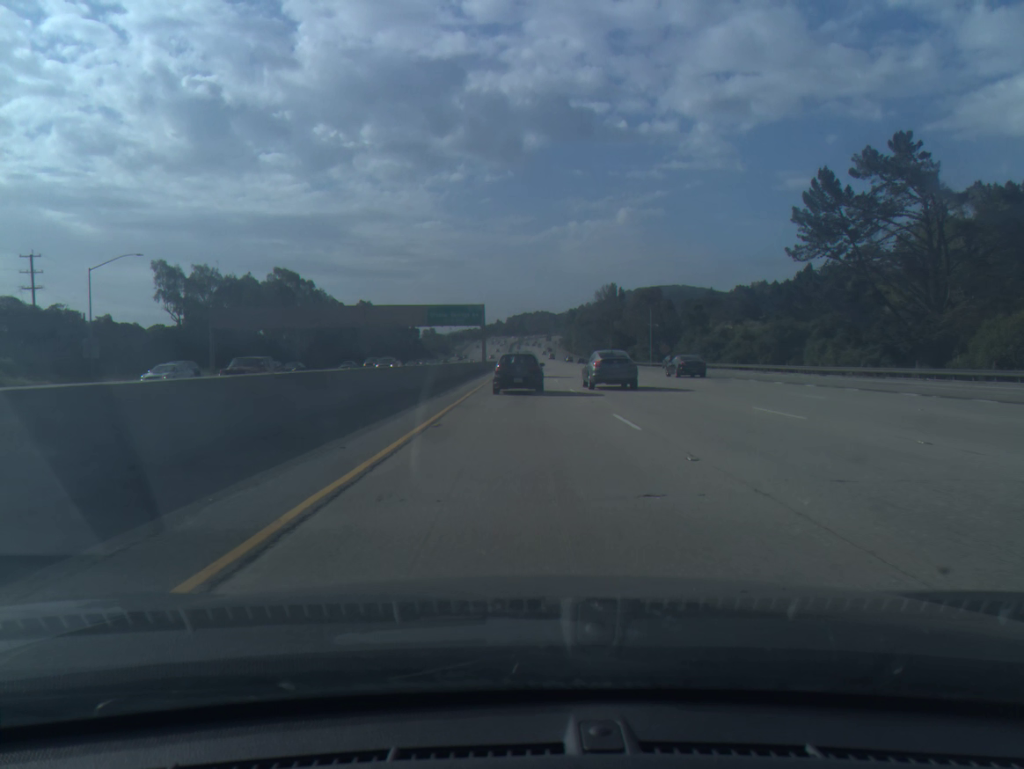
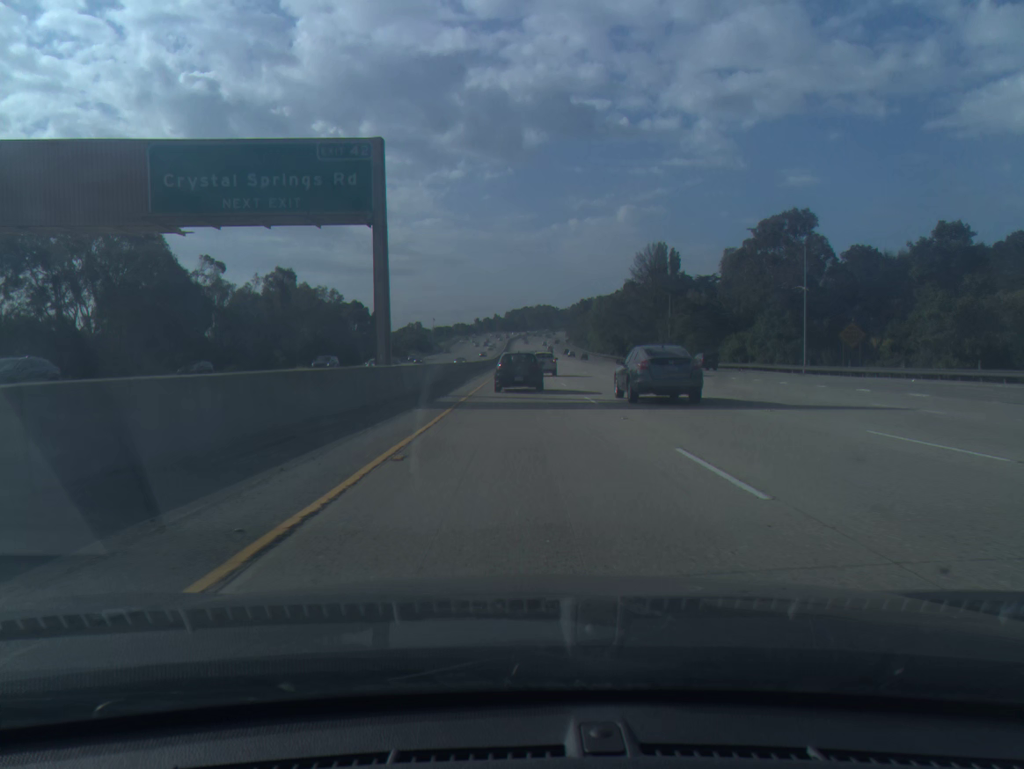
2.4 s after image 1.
(-0.2, +77.9) m; 0°
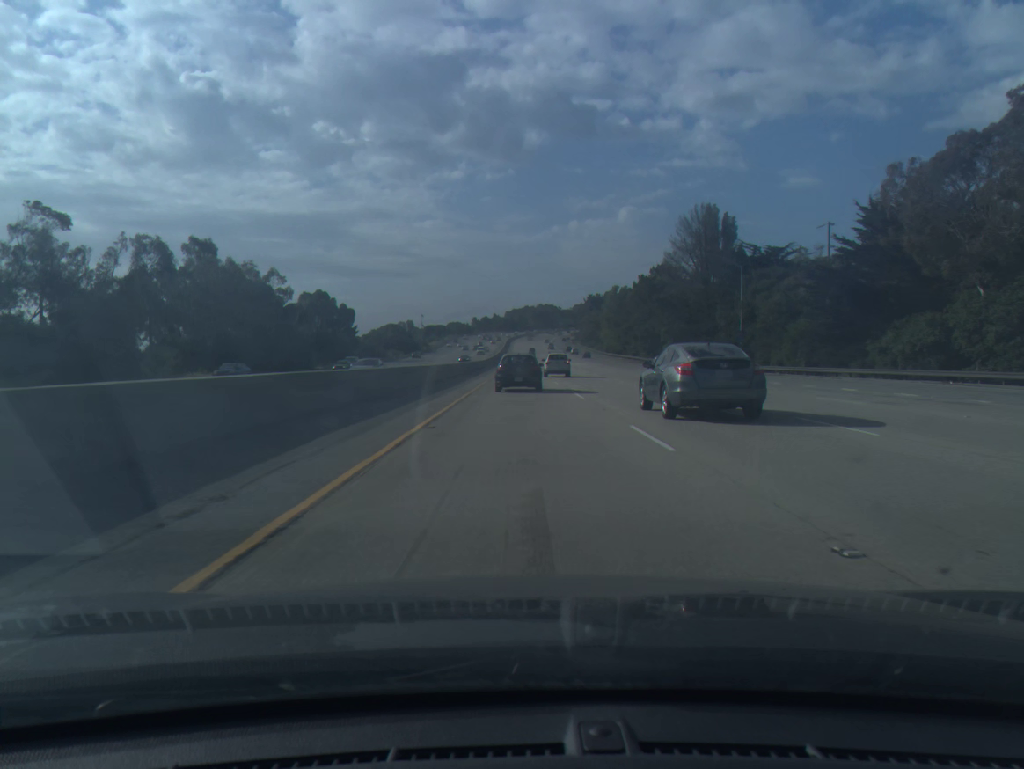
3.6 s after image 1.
(0.0, +39.3) m; 0°
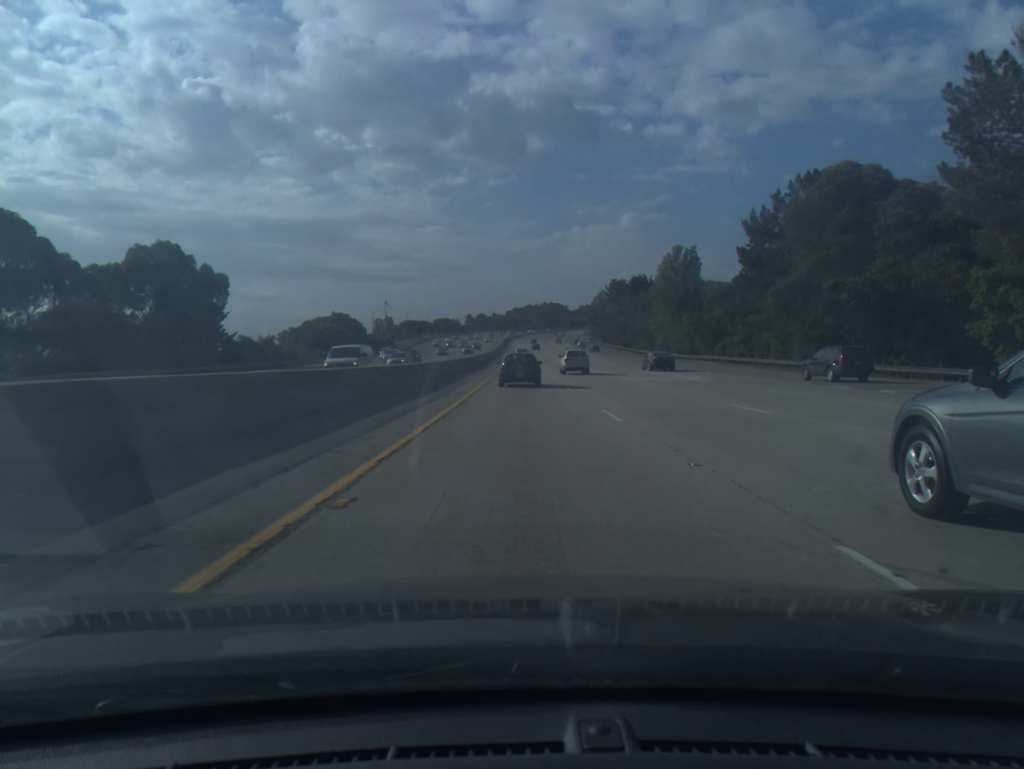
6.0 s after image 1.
(-0.3, +80.3) m; 0°
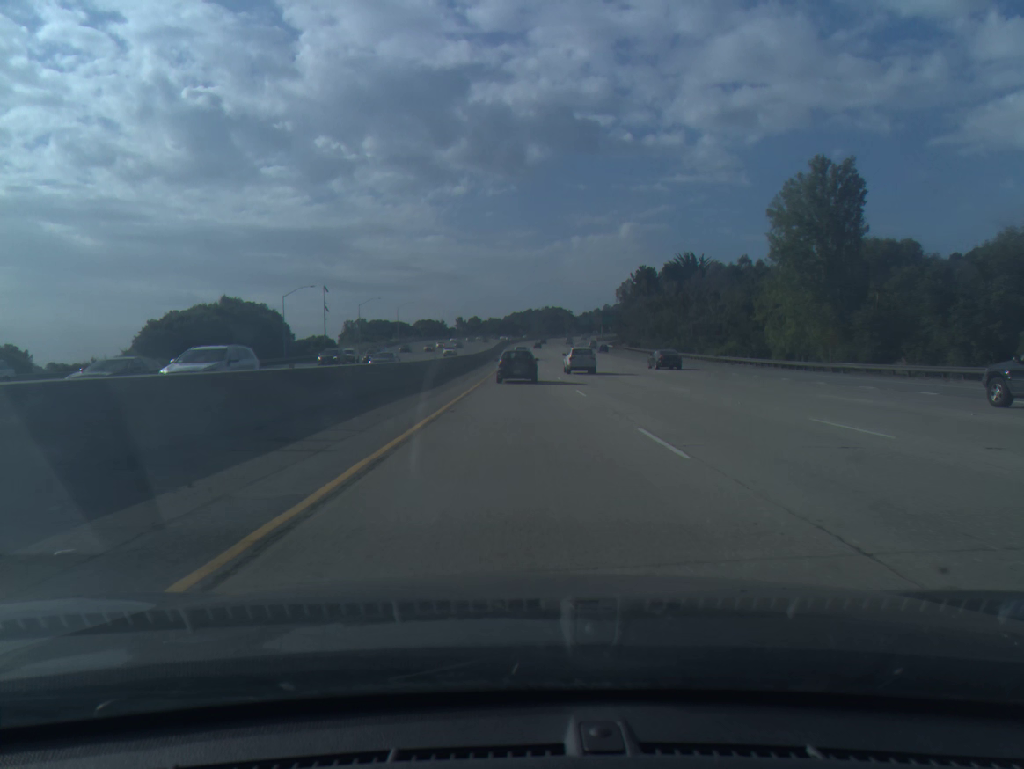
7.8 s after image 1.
(0.0, +62.6) m; 0°
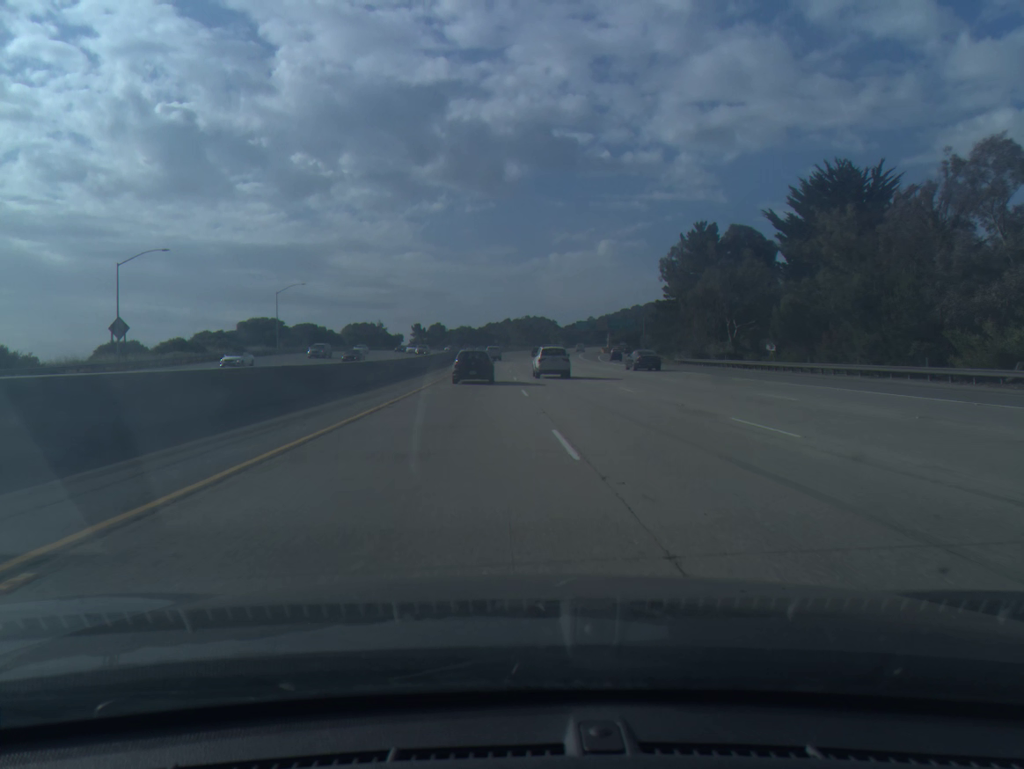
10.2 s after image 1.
(+1.0, +85.5) m; +2°
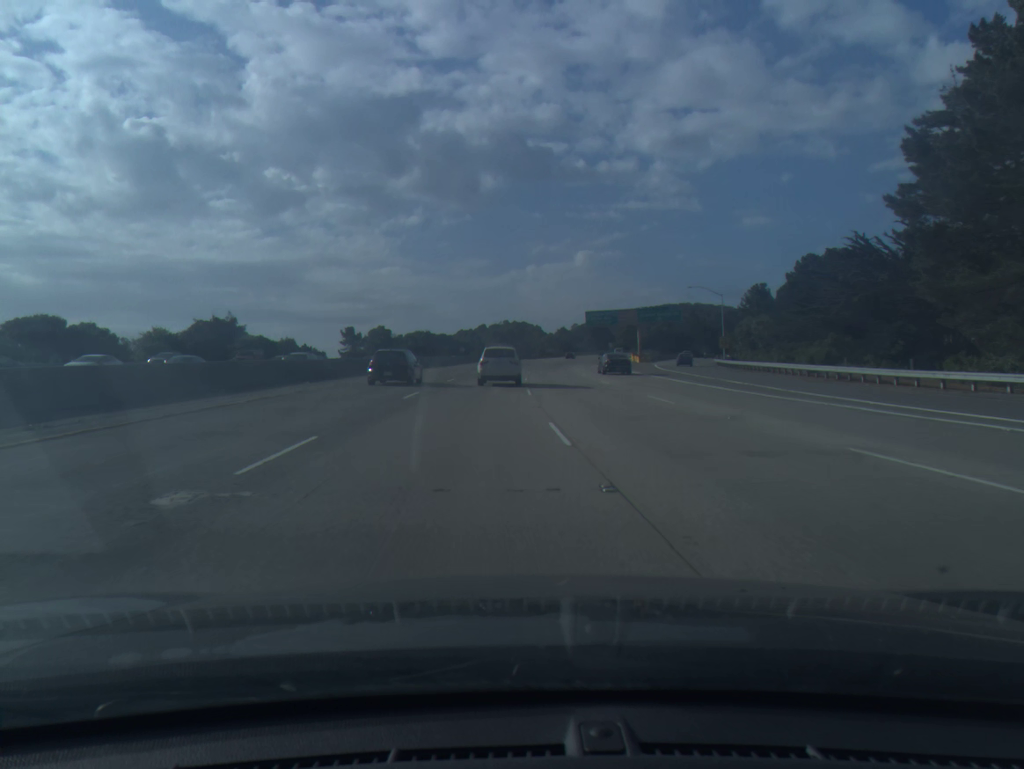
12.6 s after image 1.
(+1.1, +86.6) m; +2°
